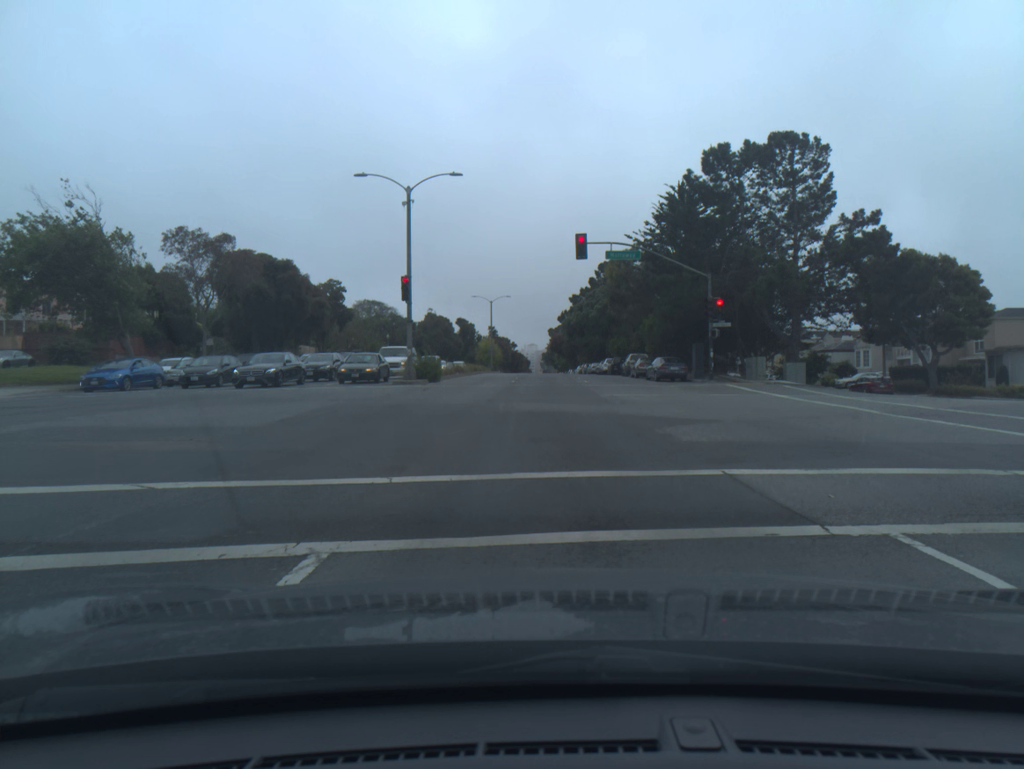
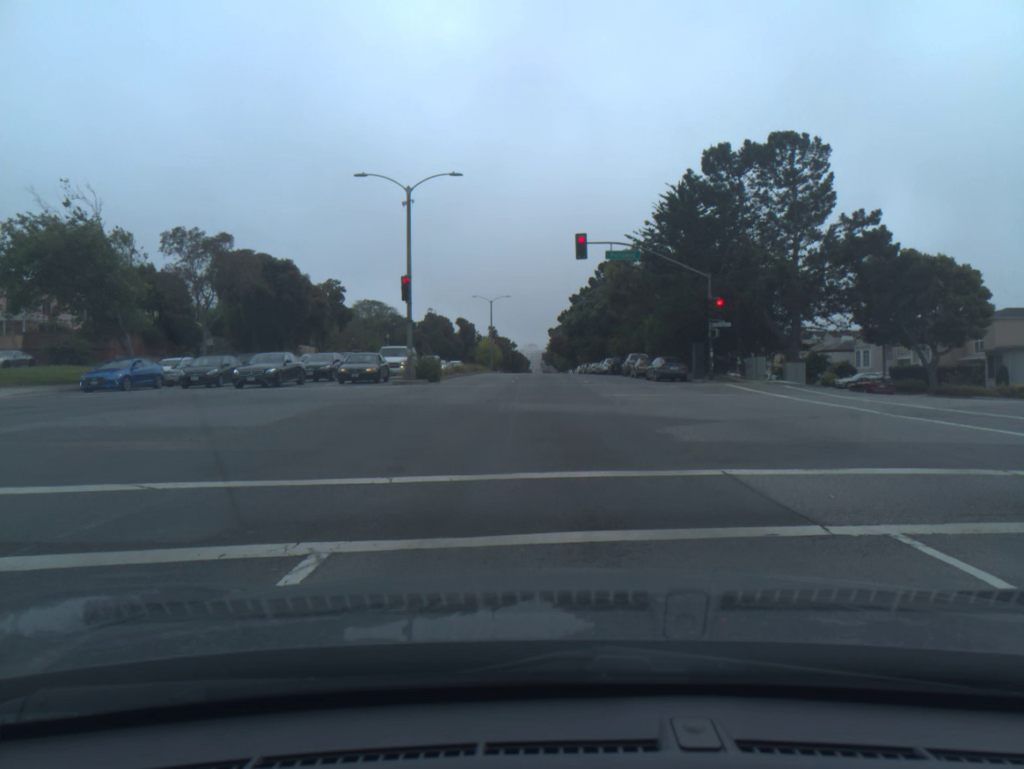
(0.0, 0.0) m; 0°
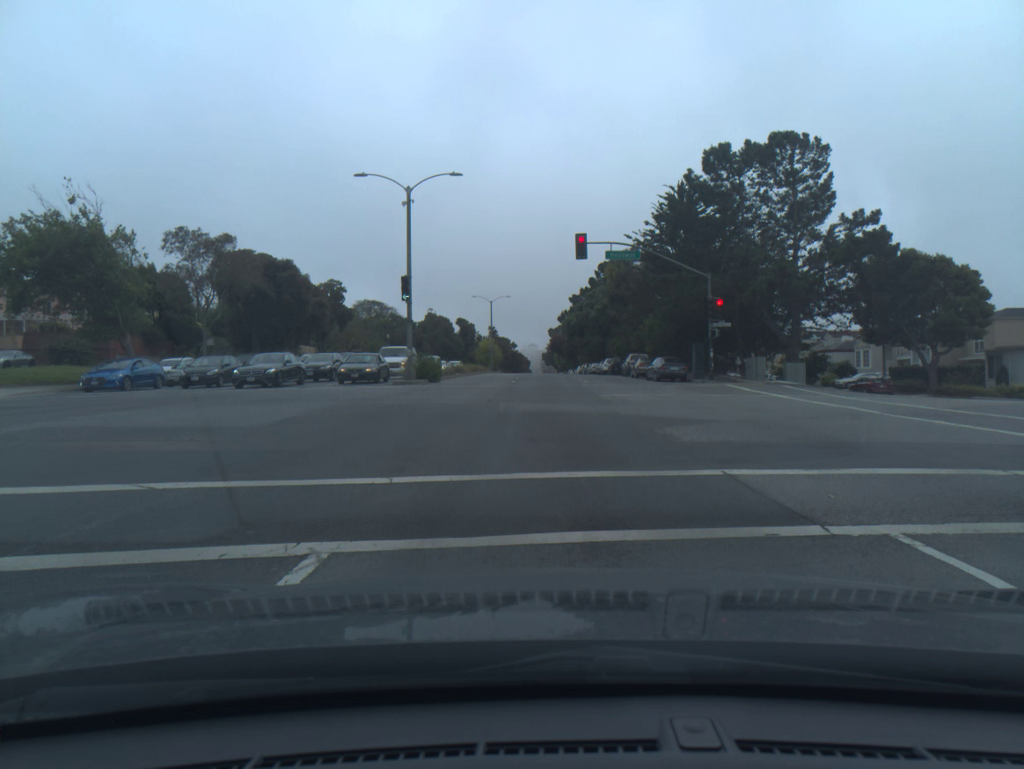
(0.0, 0.0) m; 0°
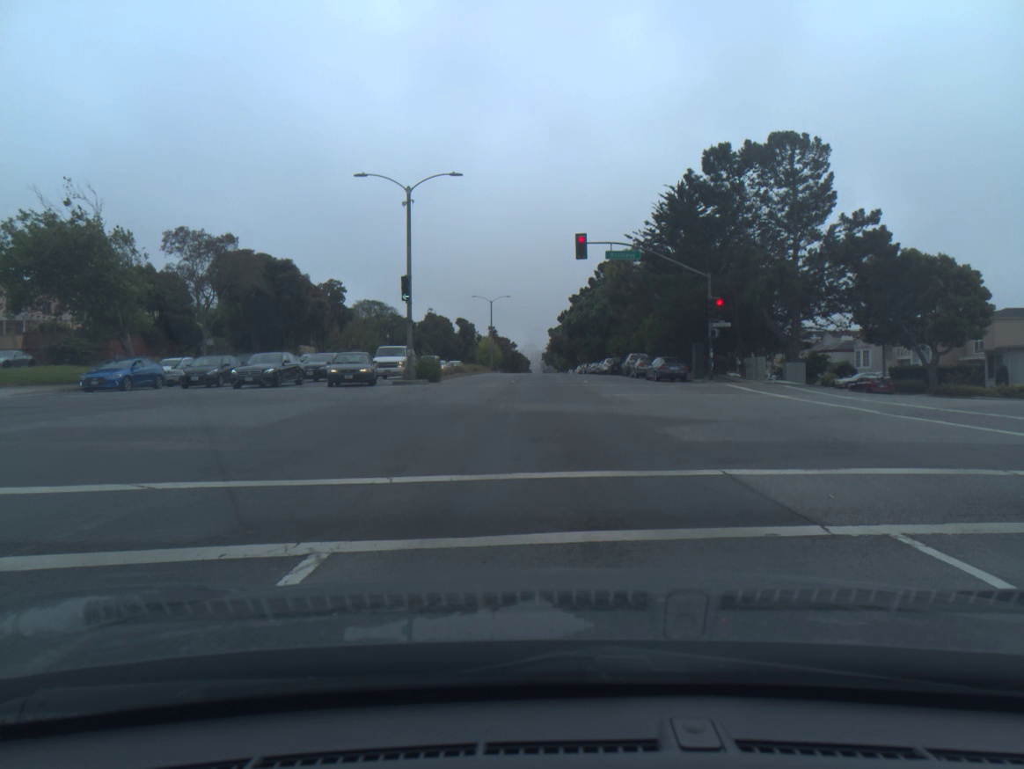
(0.0, -0.1) m; 0°
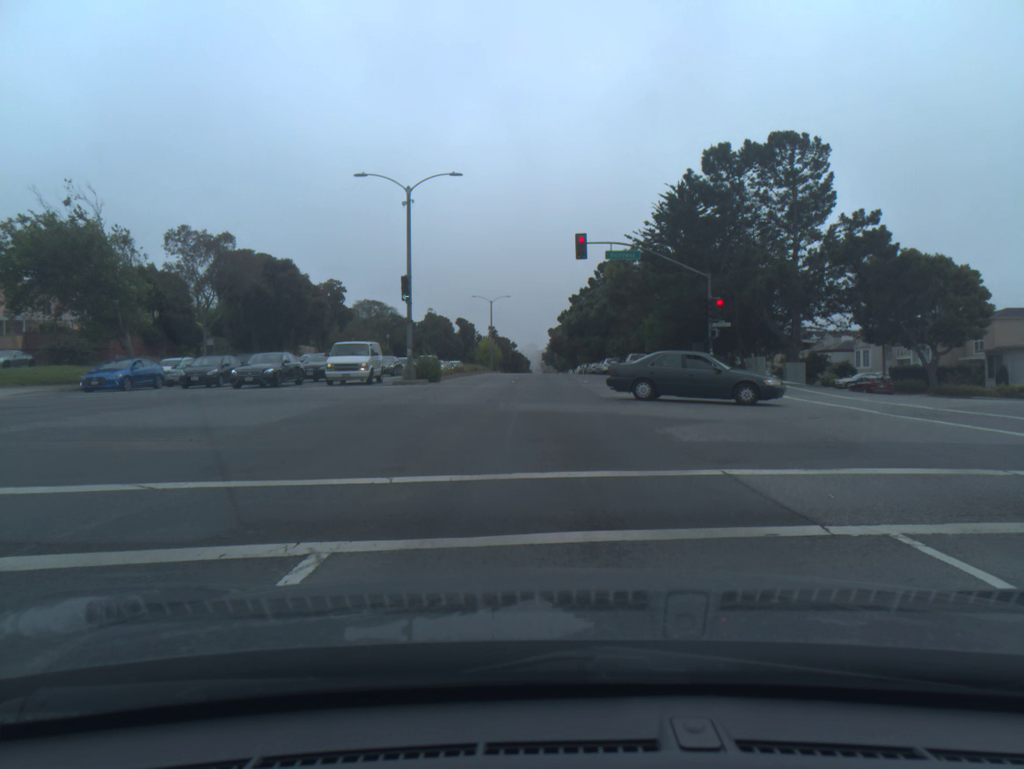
(0.0, 0.0) m; 0°
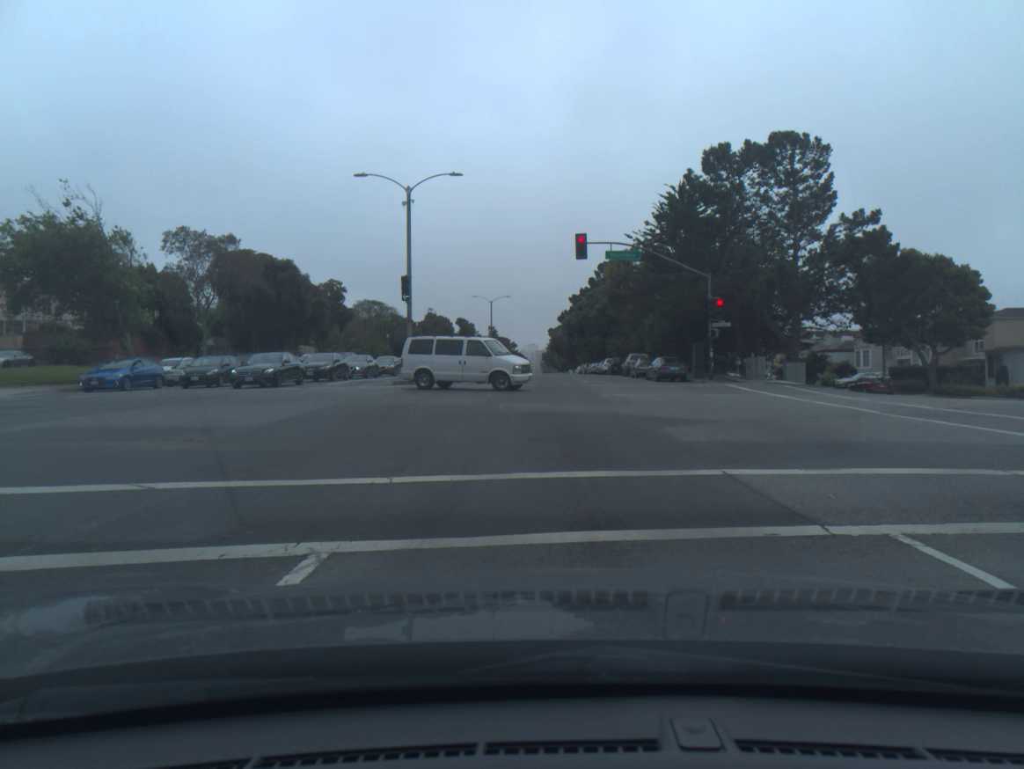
(0.0, 0.0) m; 0°
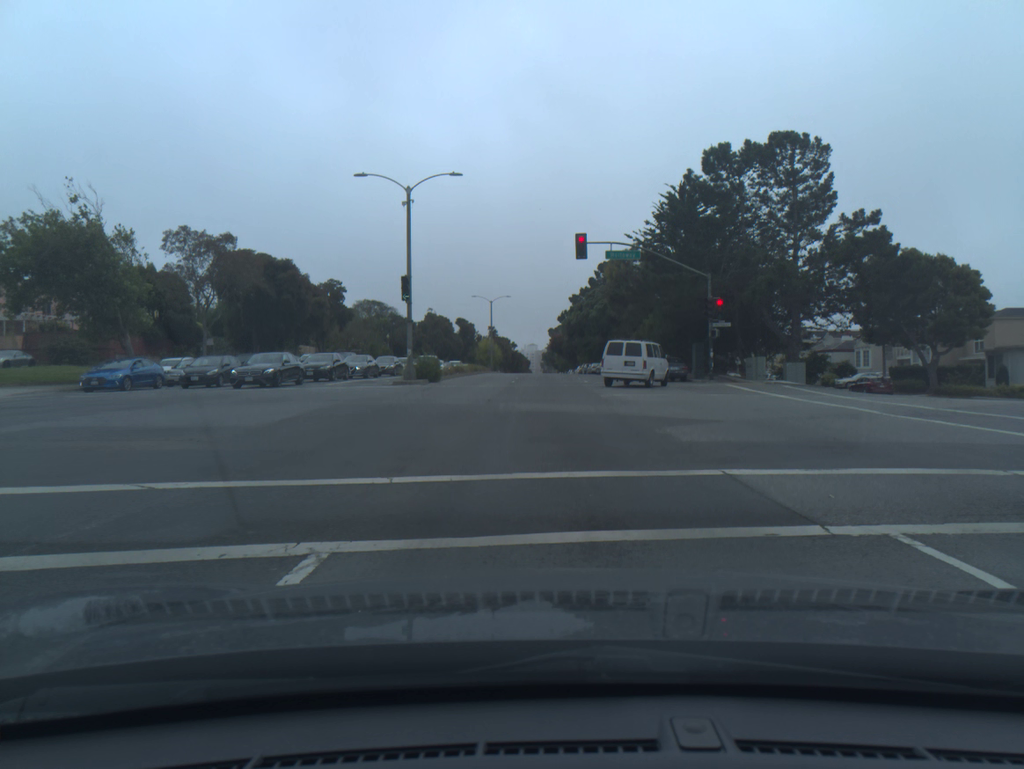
(0.0, 0.0) m; 0°
